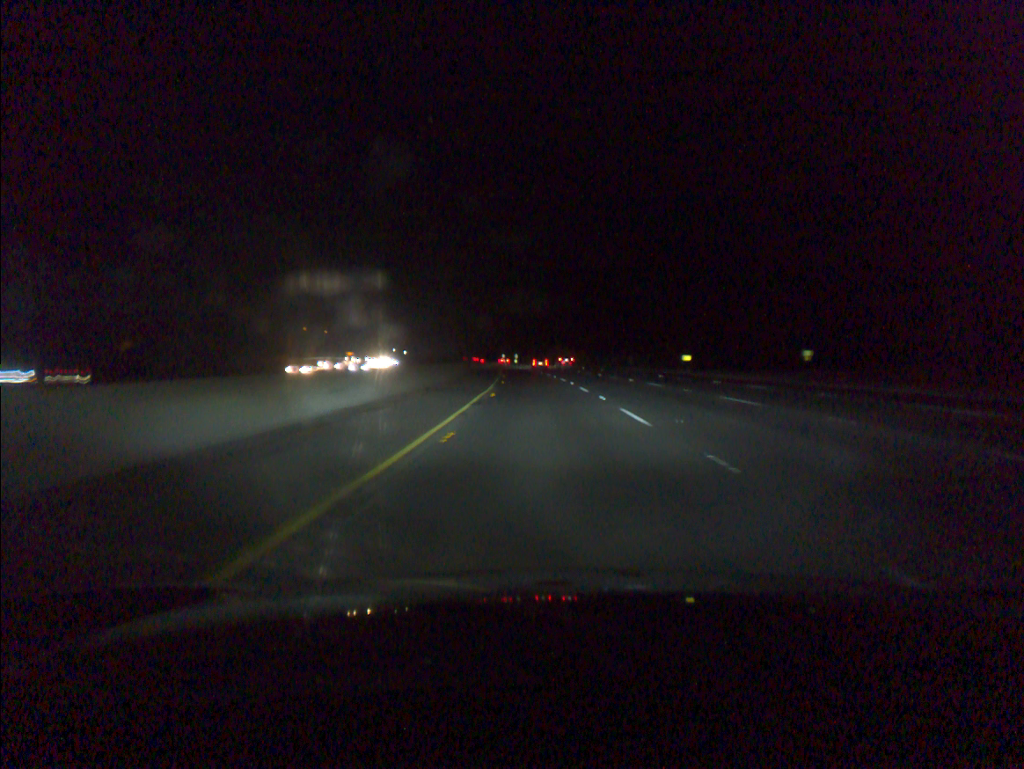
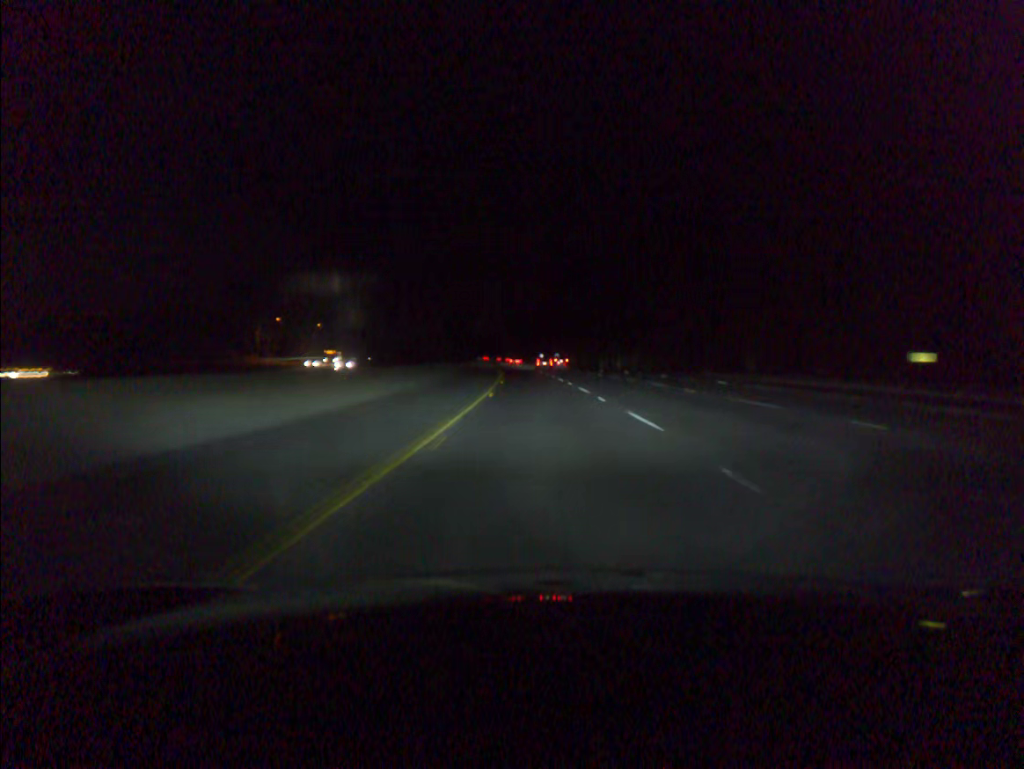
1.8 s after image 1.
(-1.3, +59.4) m; -3°
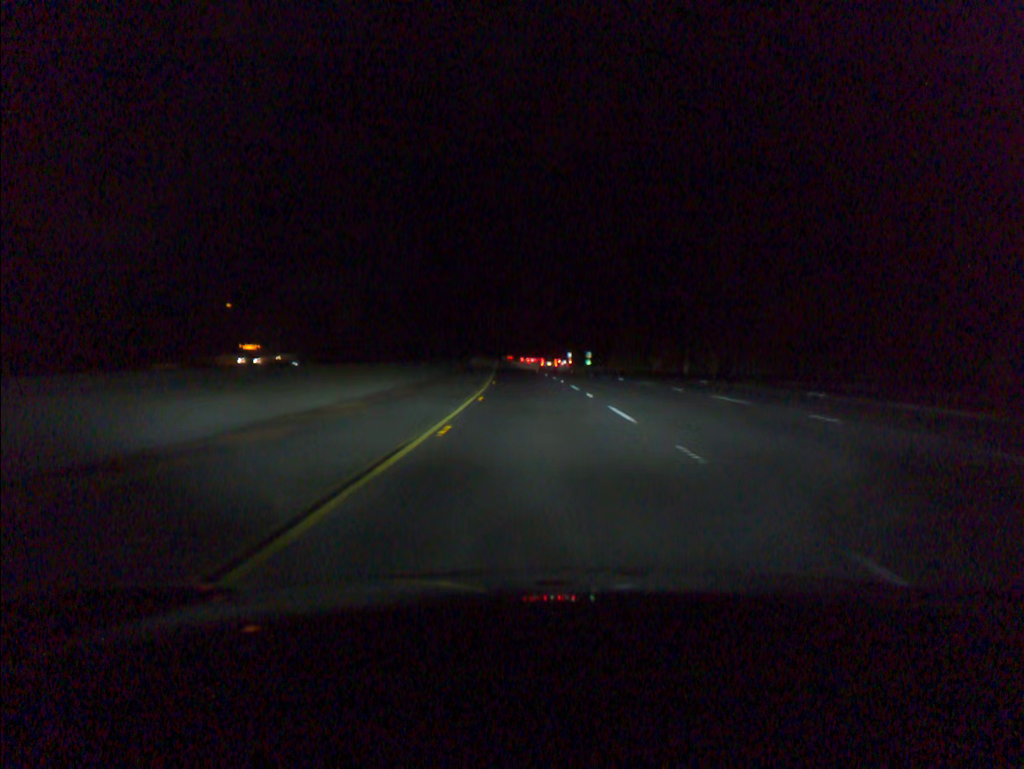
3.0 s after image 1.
(-0.7, +42.1) m; -2°
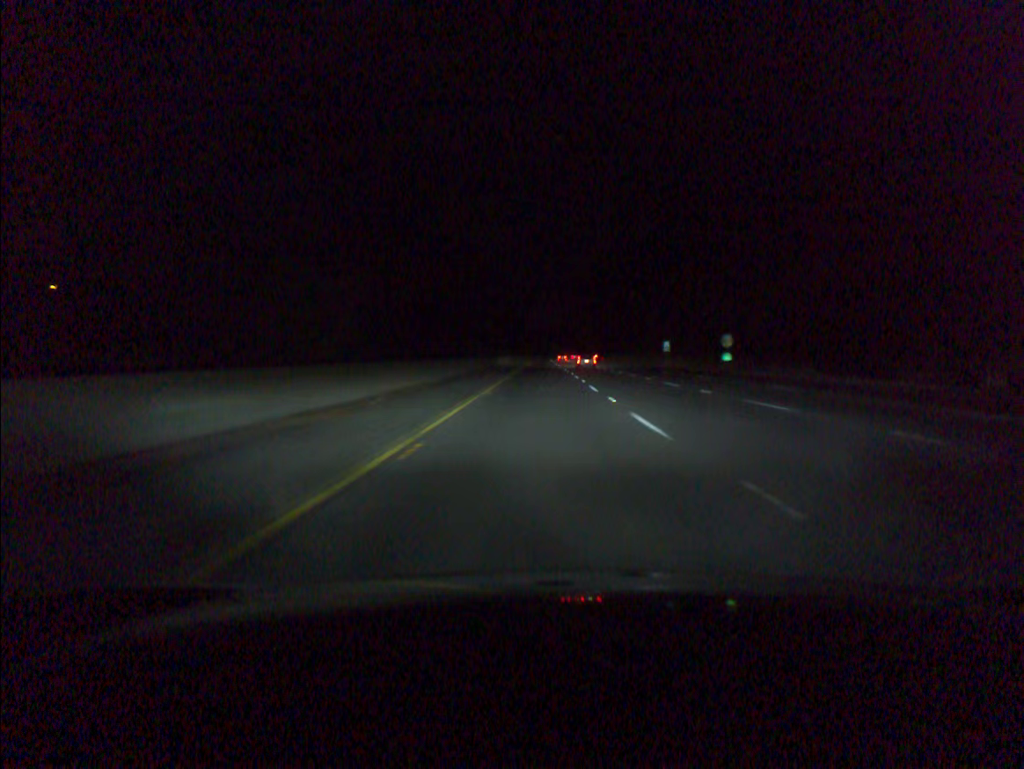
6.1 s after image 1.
(-4.0, +104.6) m; -3°
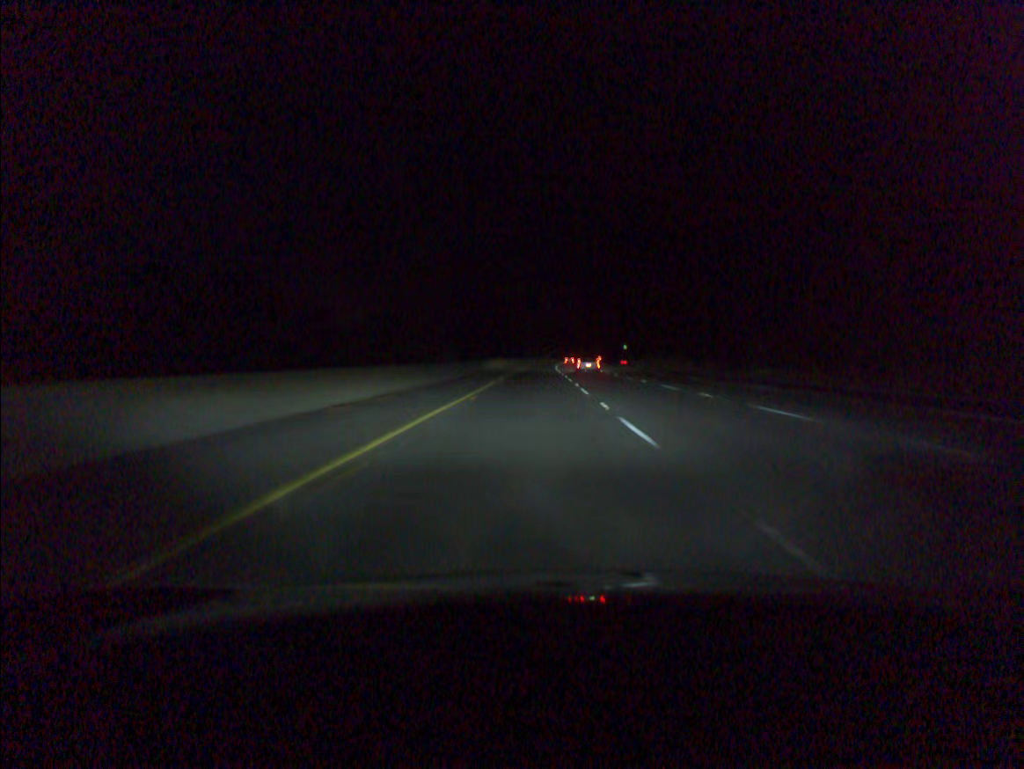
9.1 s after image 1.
(+0.4, +103.9) m; 0°
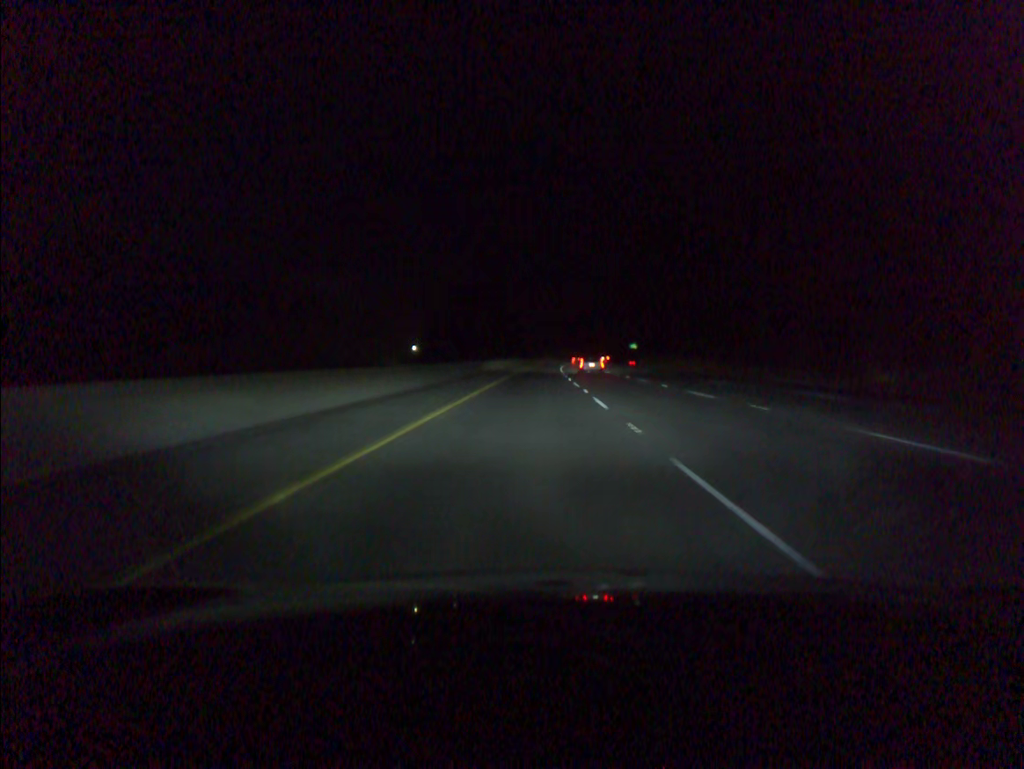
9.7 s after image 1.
(0.0, +20.8) m; 0°
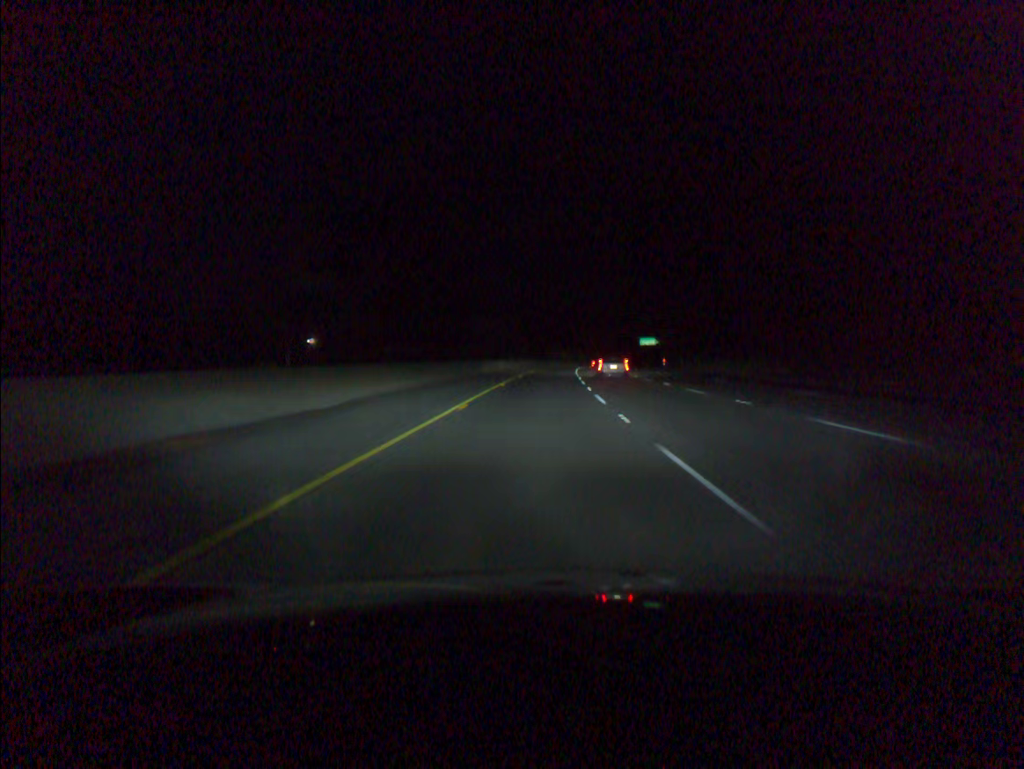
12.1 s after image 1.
(+0.7, +85.3) m; +2°
